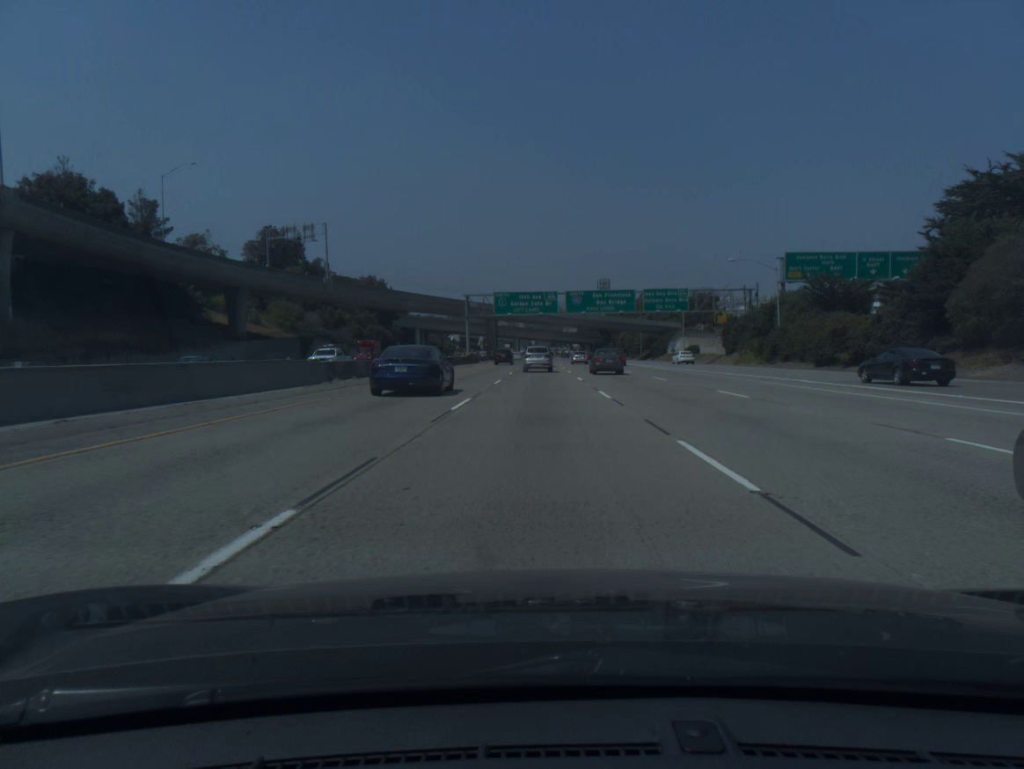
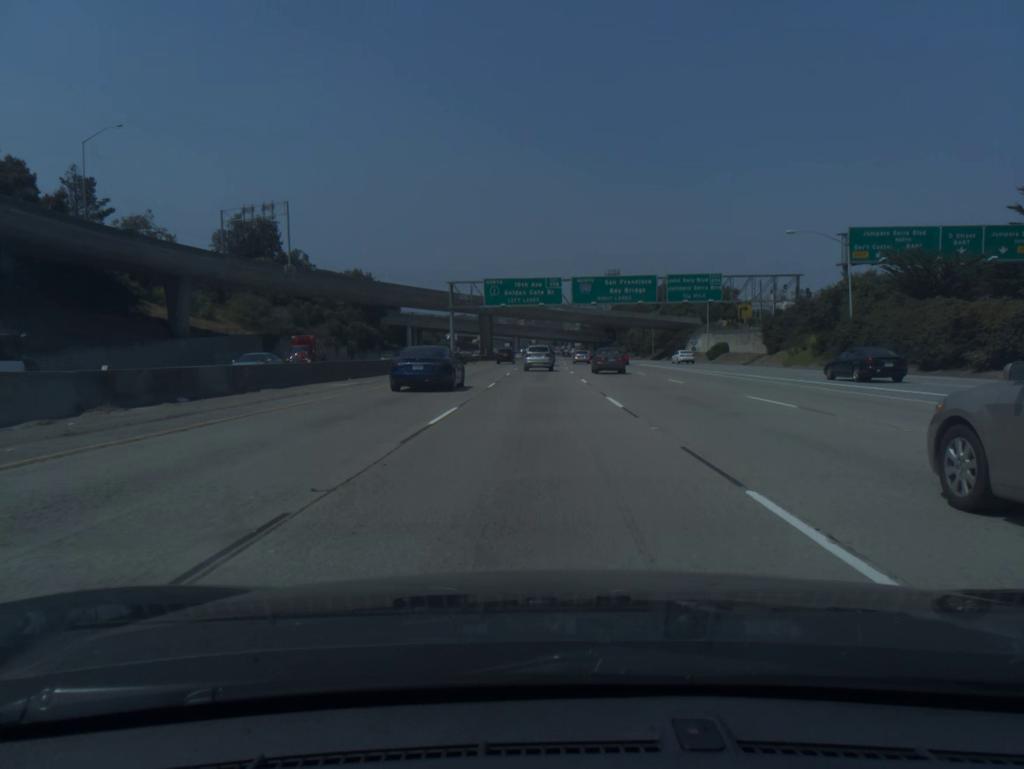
(0.0, +17.9) m; 0°
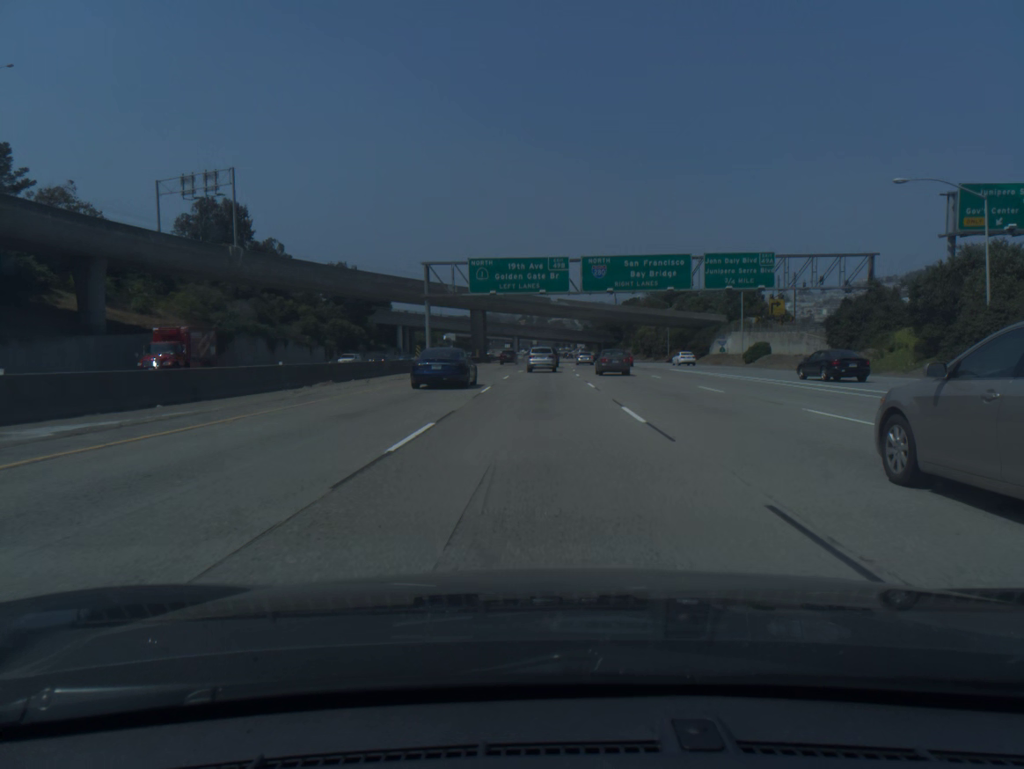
(0.0, +17.9) m; 0°
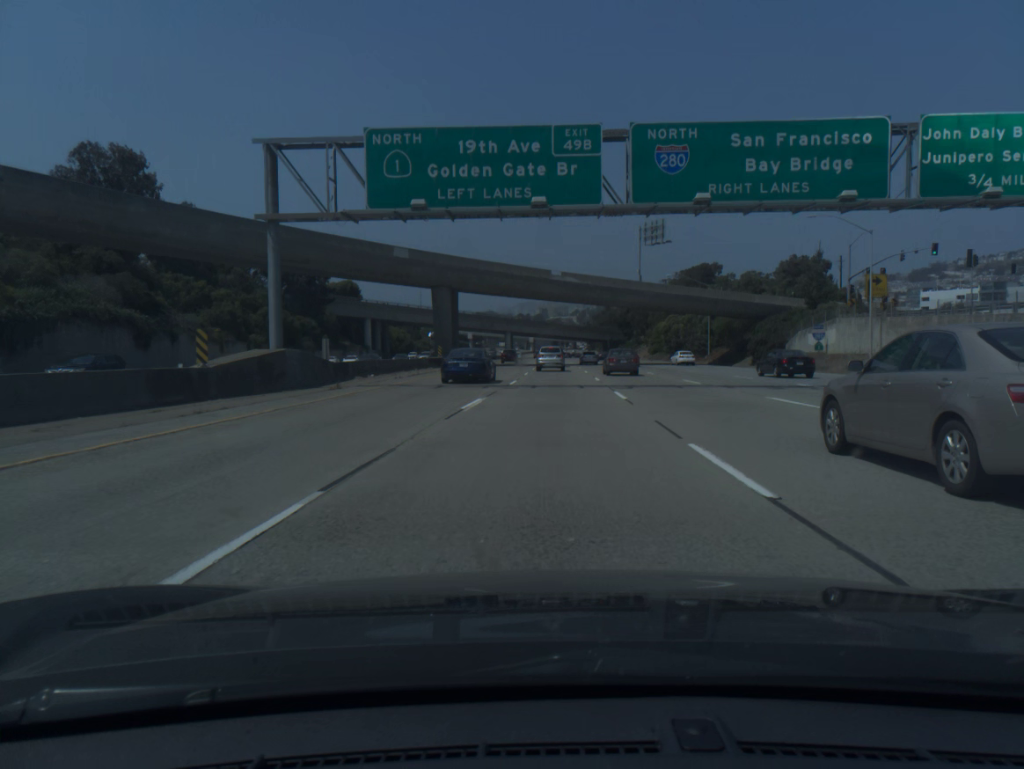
(0.0, +35.7) m; 0°
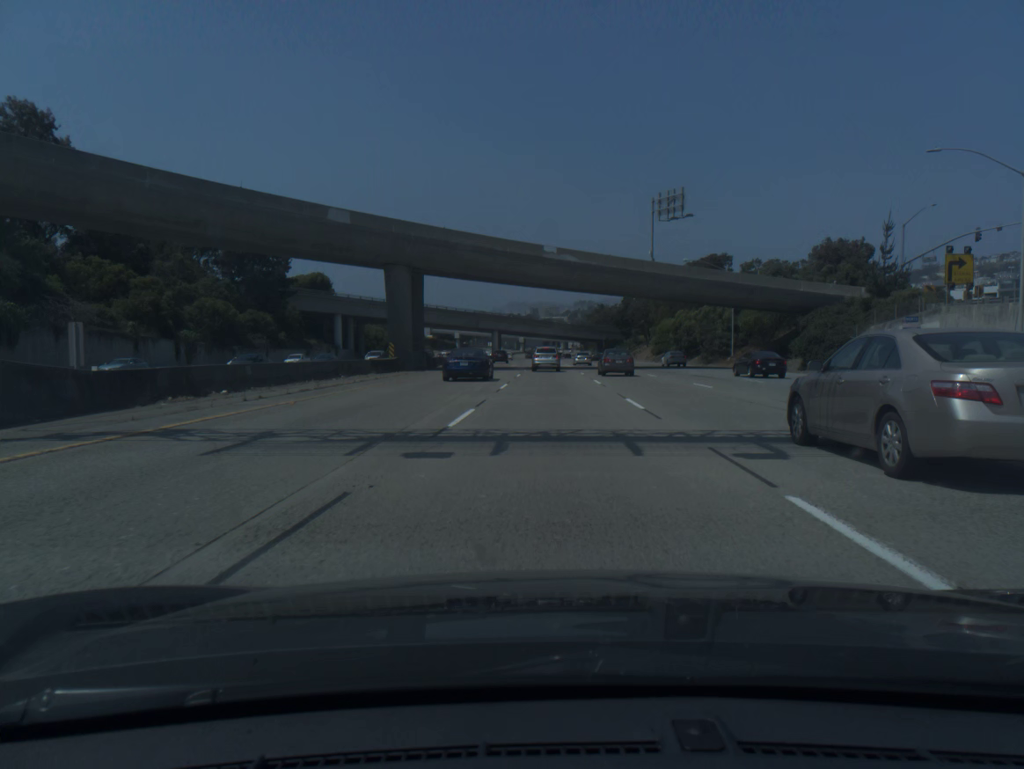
(+0.1, +17.8) m; +1°
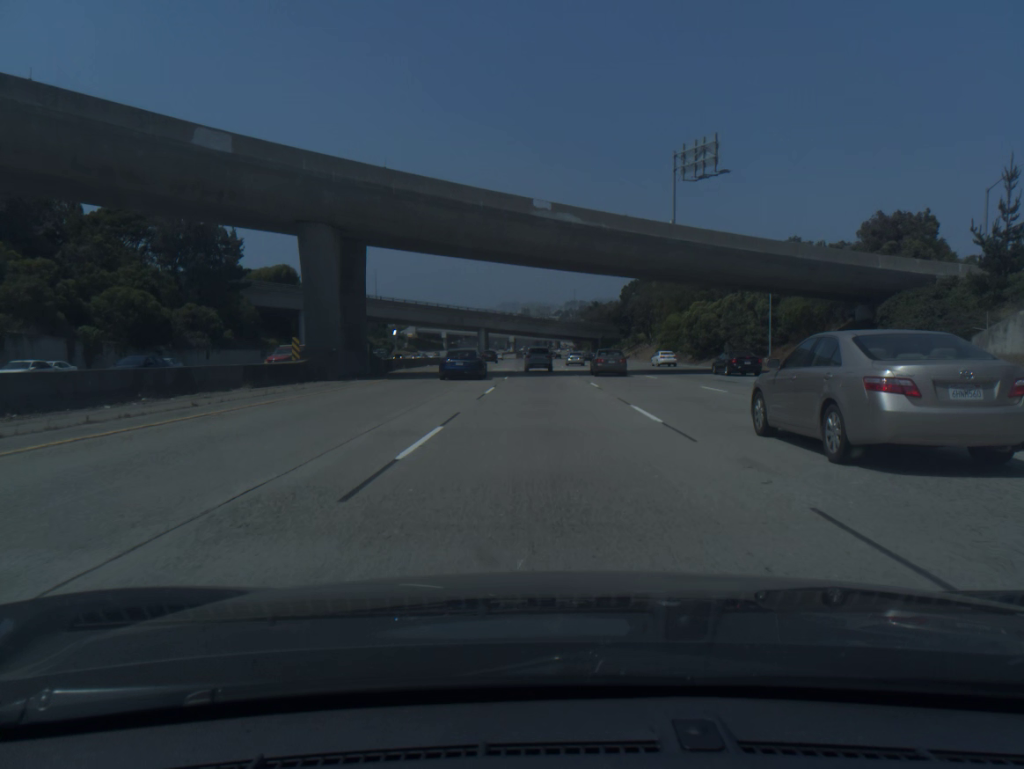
(+0.1, +17.8) m; +1°
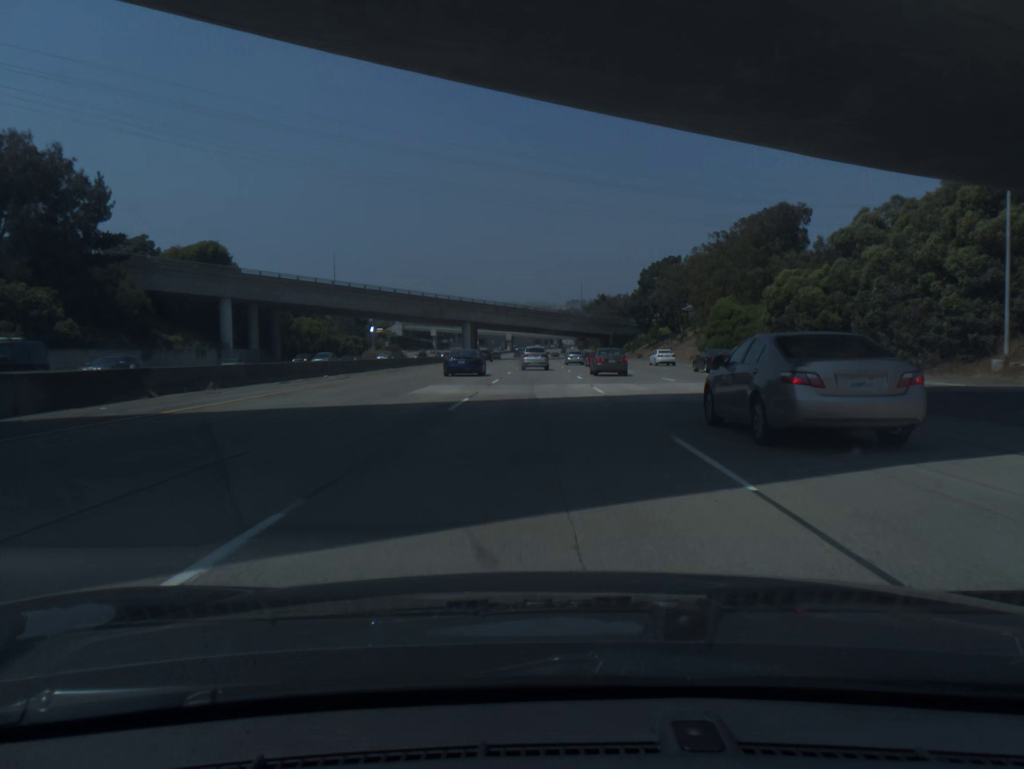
(+0.1, +35.6) m; 0°
